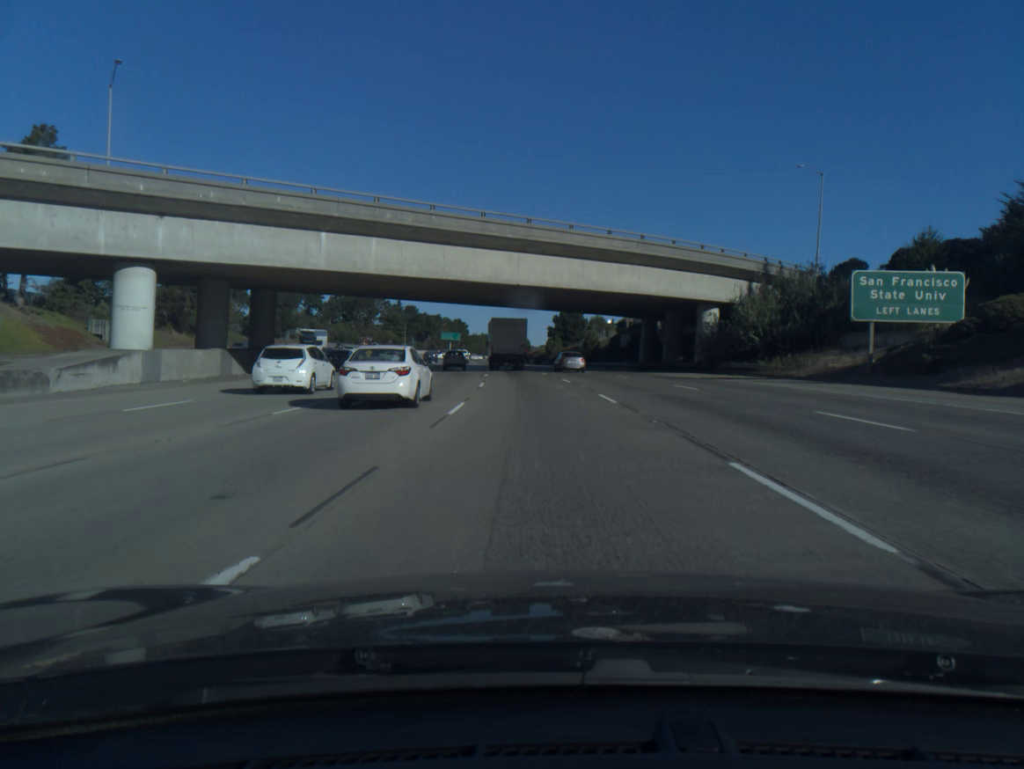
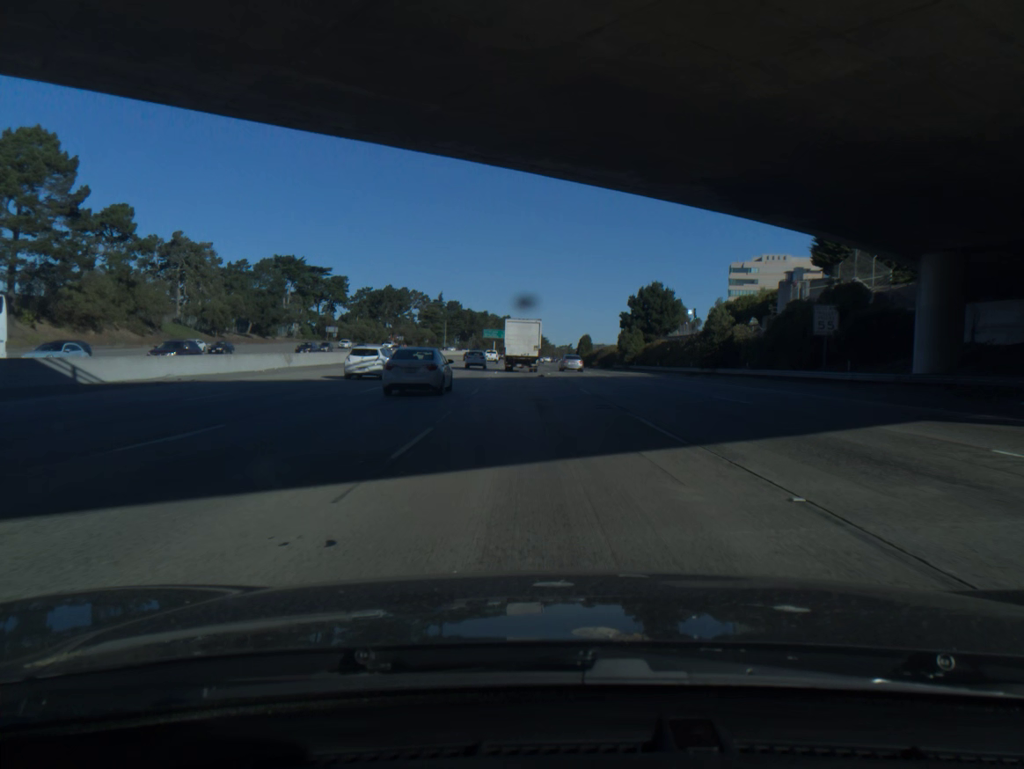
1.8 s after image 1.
(-1.7, +49.0) m; -4°
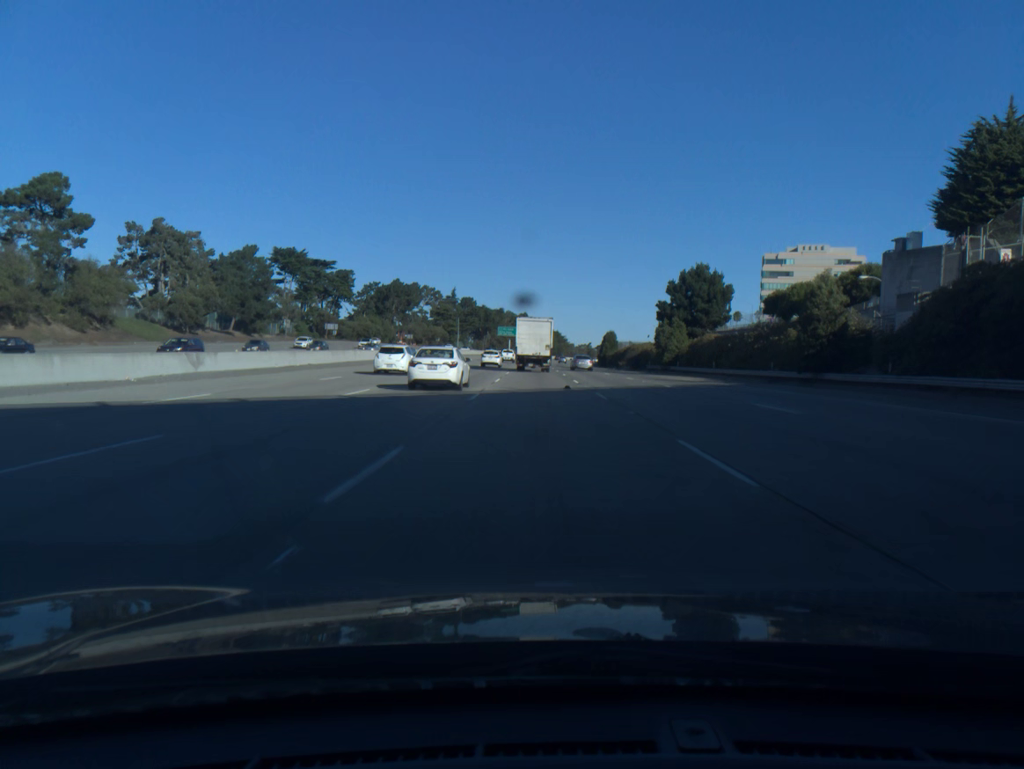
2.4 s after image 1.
(-0.2, +17.6) m; -1°
